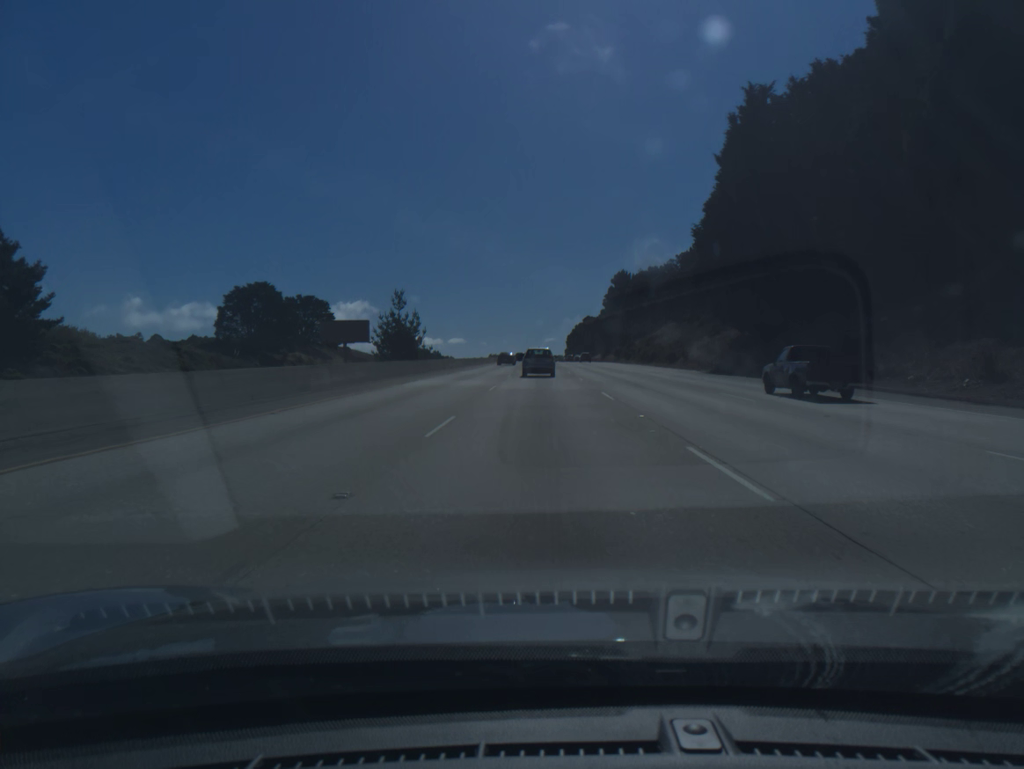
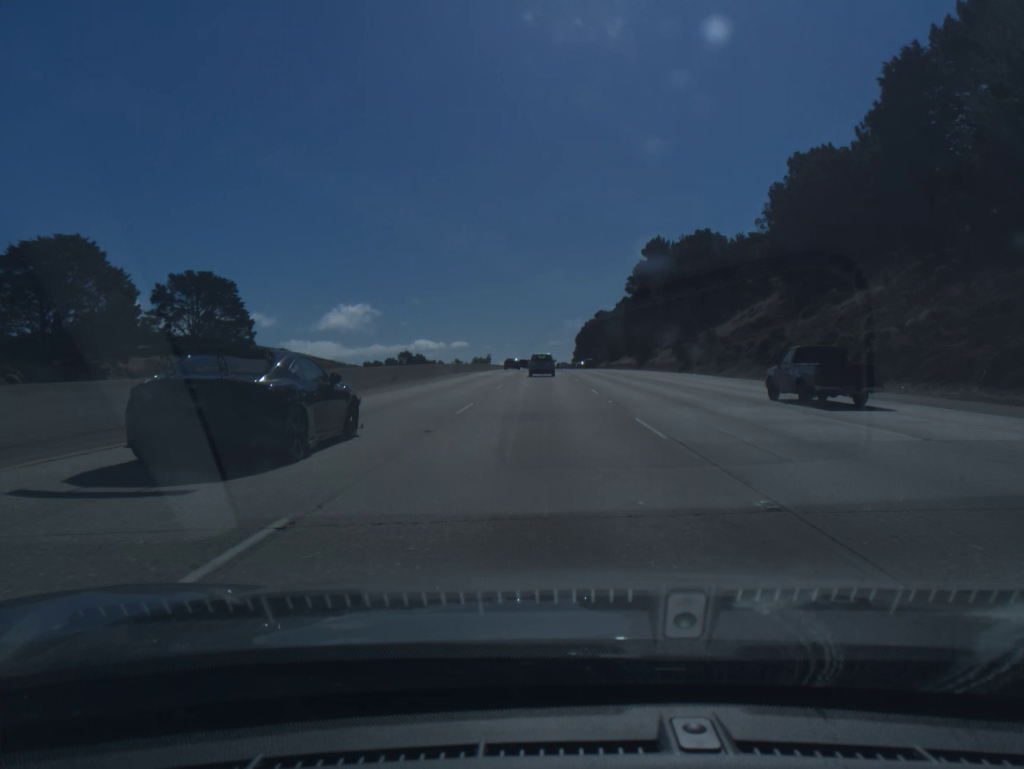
(0.0, +67.9) m; 0°
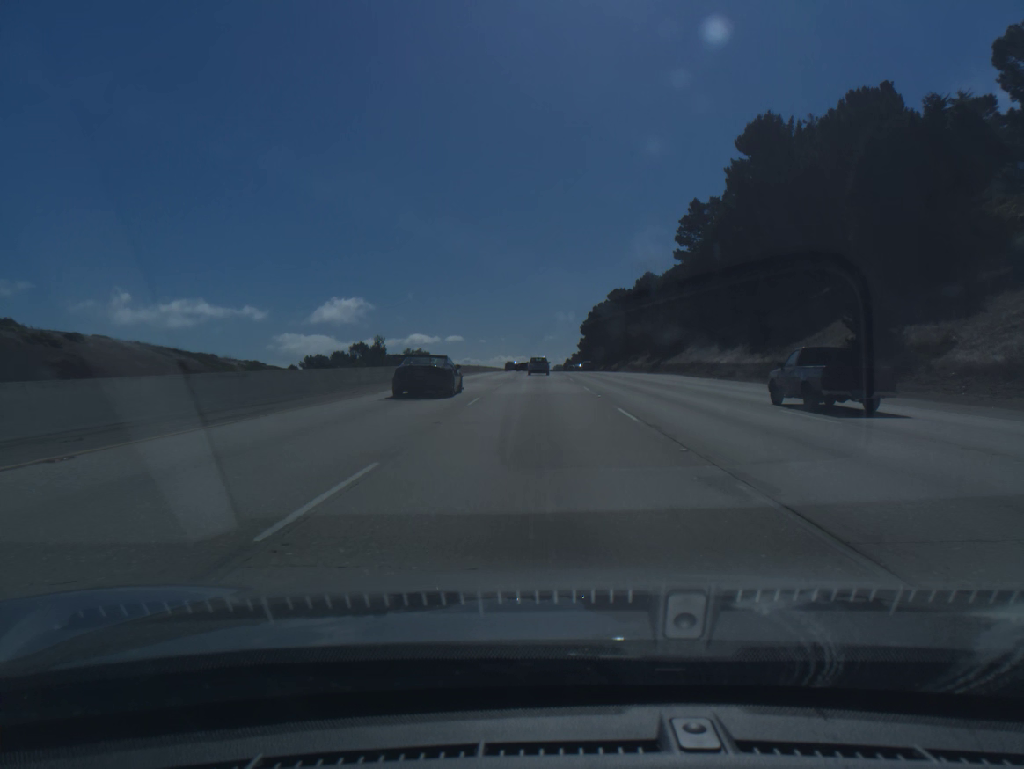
(+0.1, +84.7) m; 0°
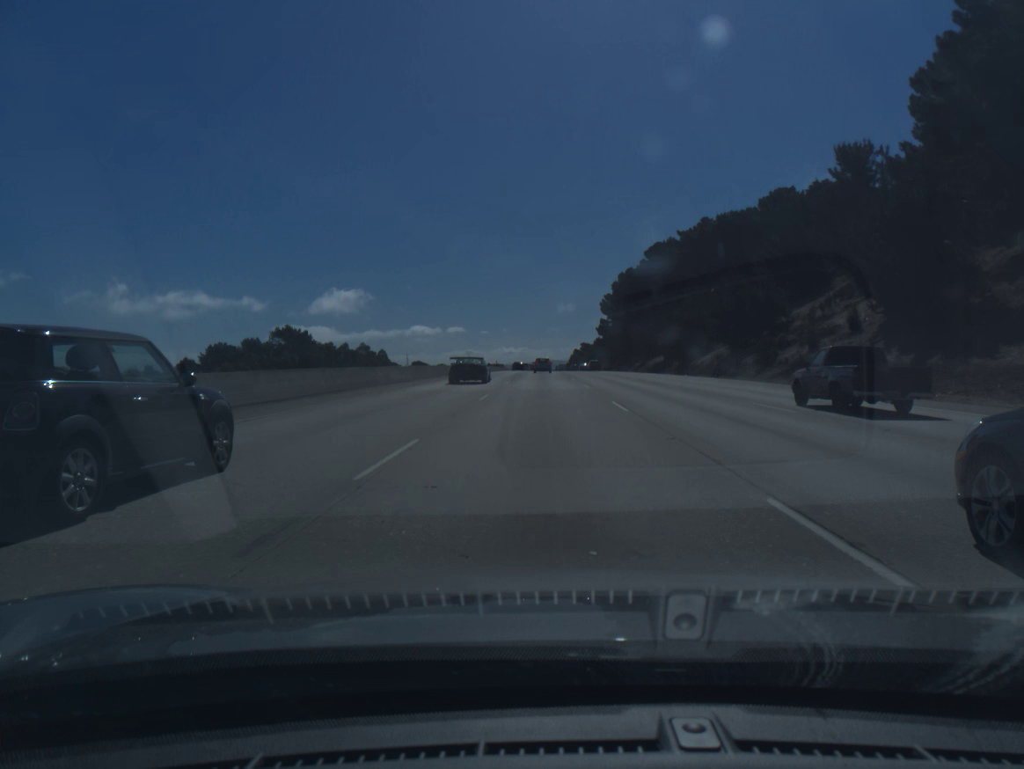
(-0.2, +85.1) m; 0°
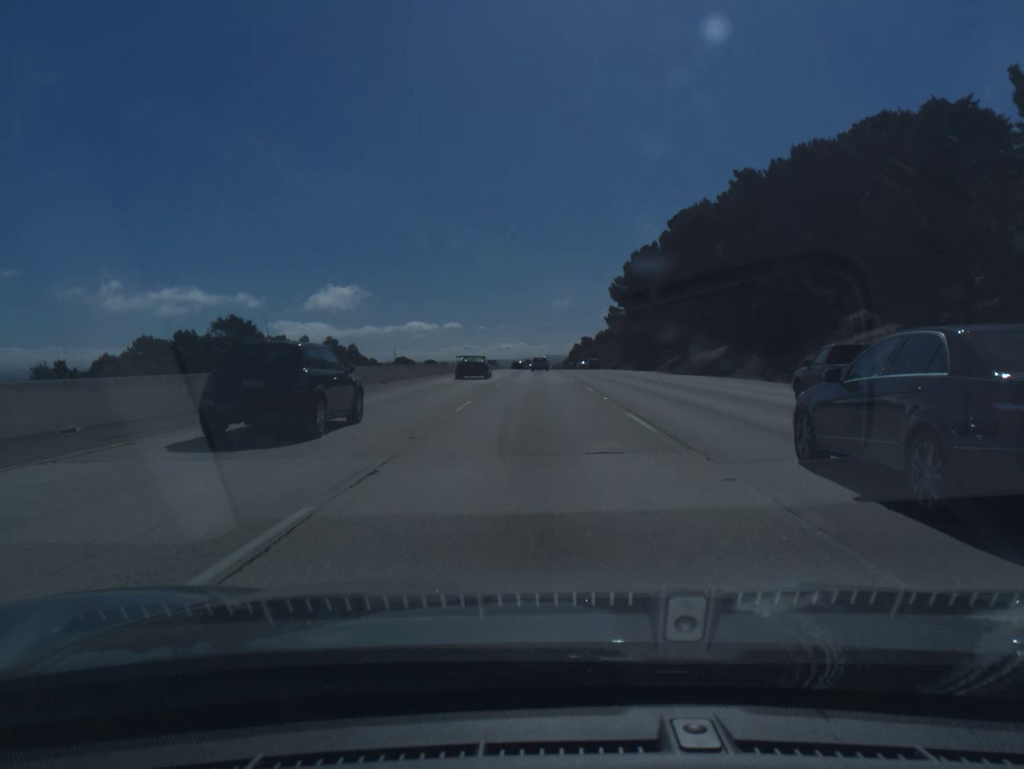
(+0.1, +34.2) m; 0°
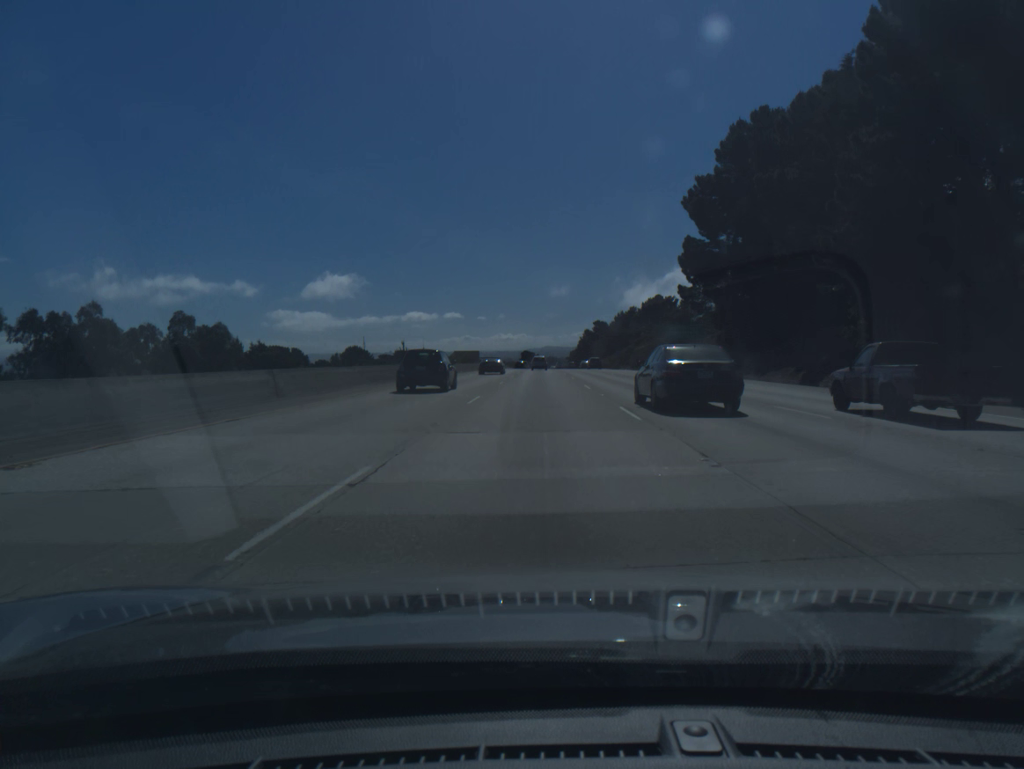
(-0.3, +85.7) m; 0°
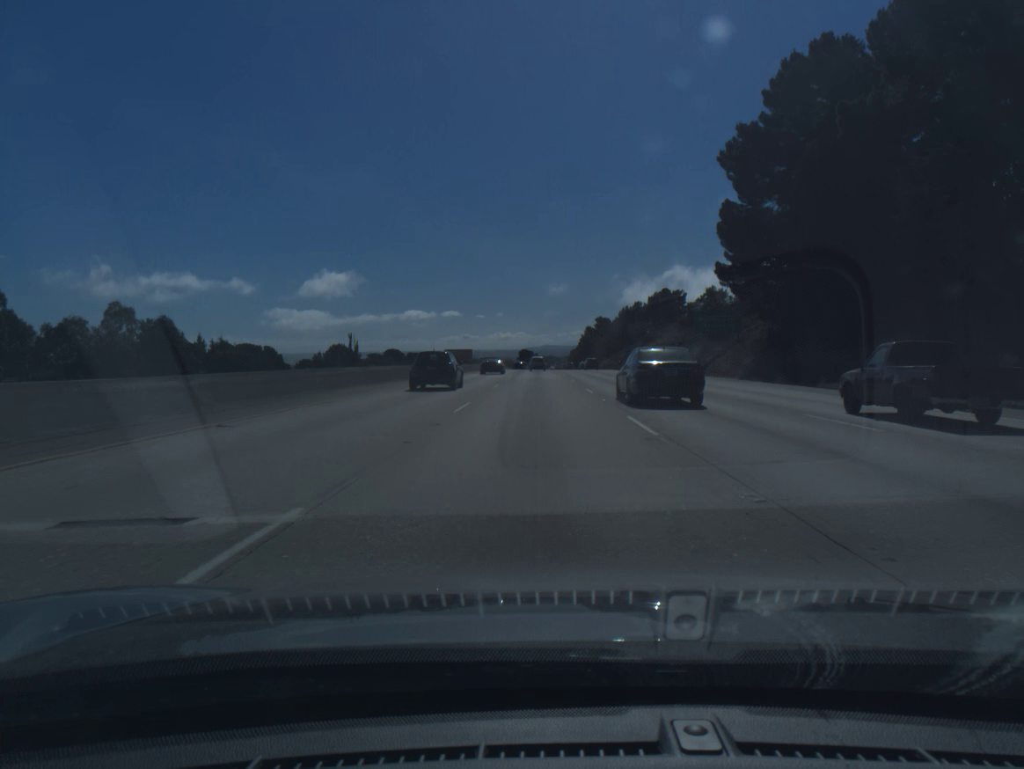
(0.0, +17.1) m; 0°
